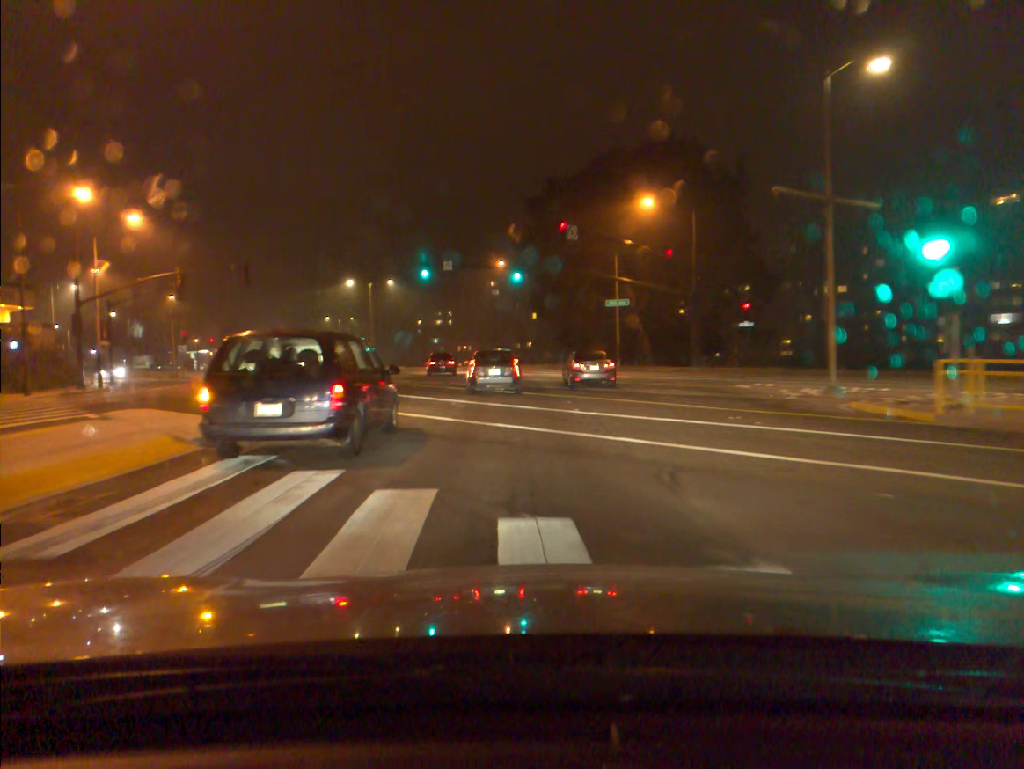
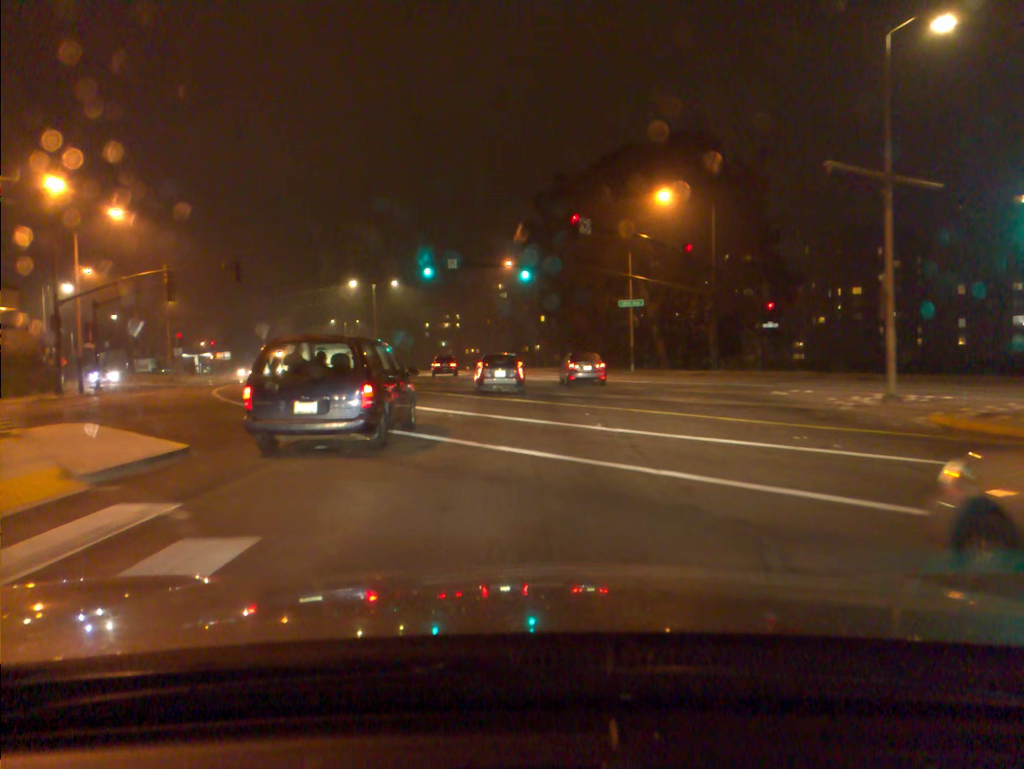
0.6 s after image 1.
(0.0, +3.4) m; 0°
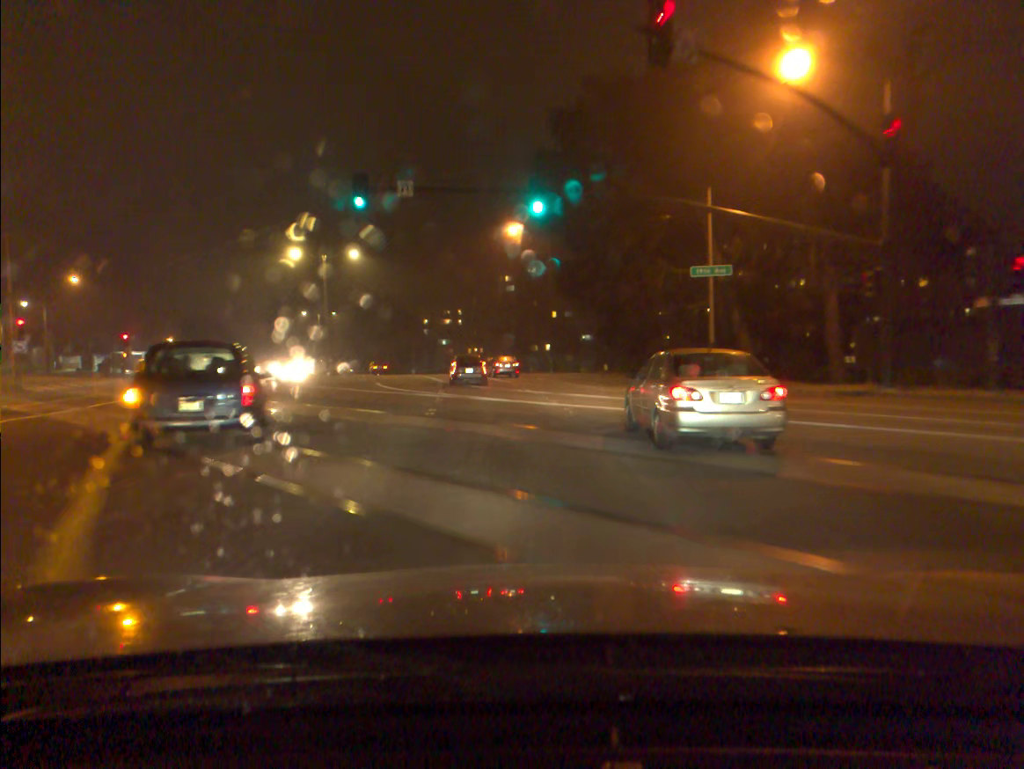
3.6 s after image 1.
(0.0, +23.1) m; -1°
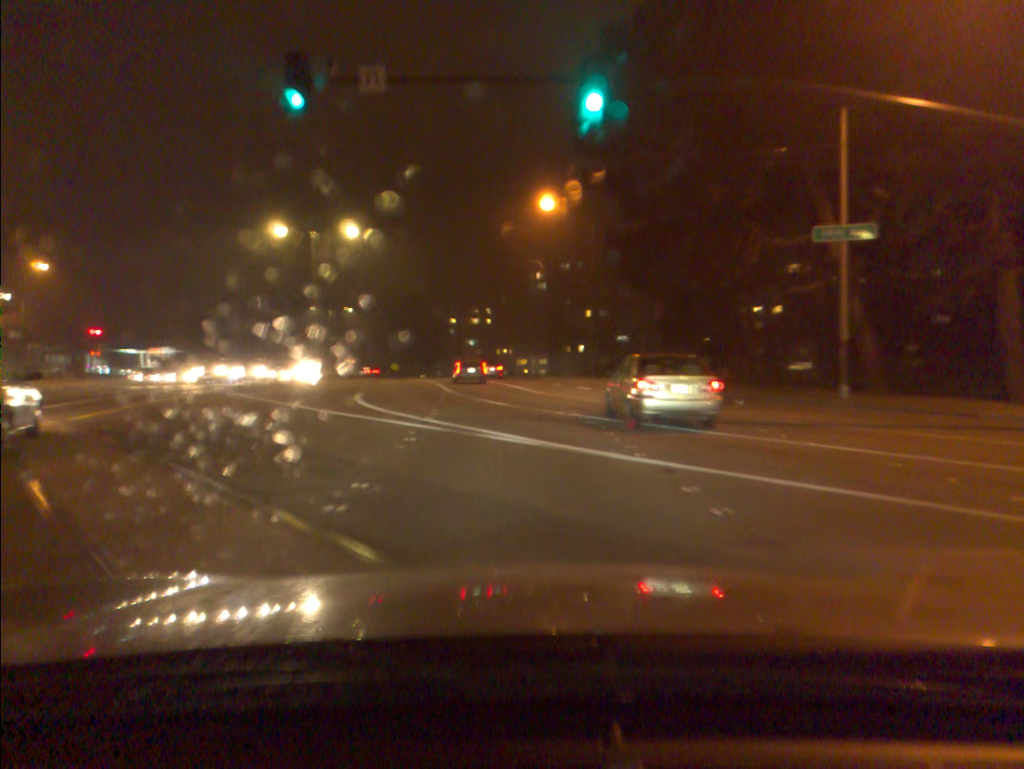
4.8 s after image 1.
(-0.2, +11.6) m; -2°
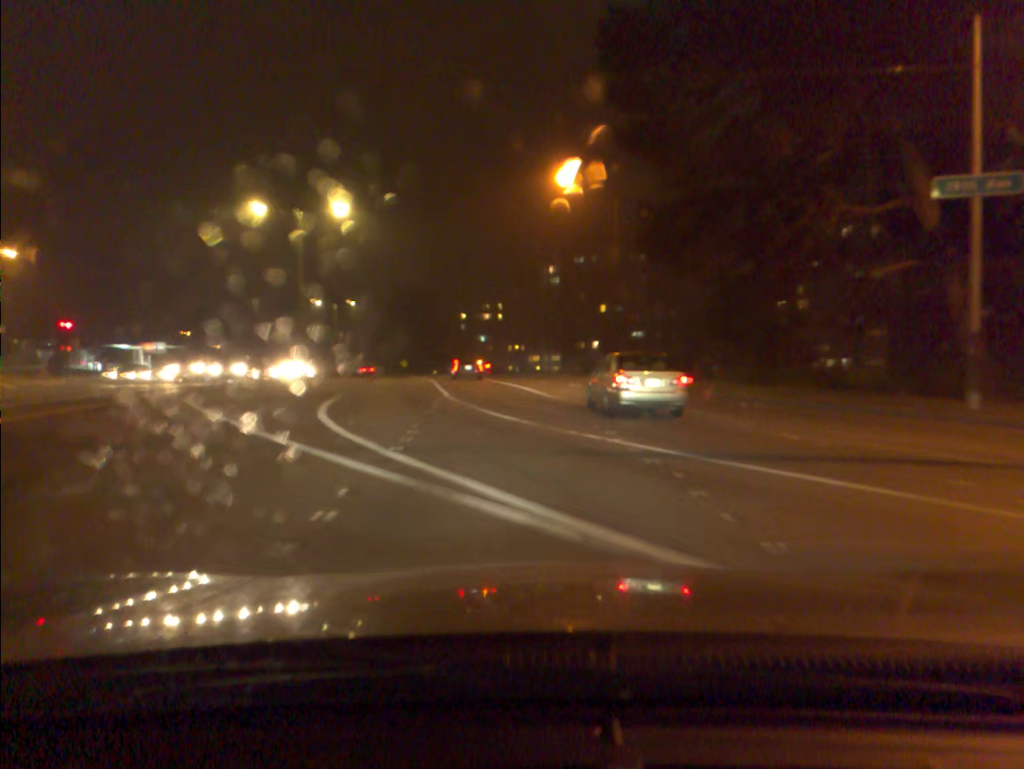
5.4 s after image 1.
(-0.1, +6.3) m; -1°
